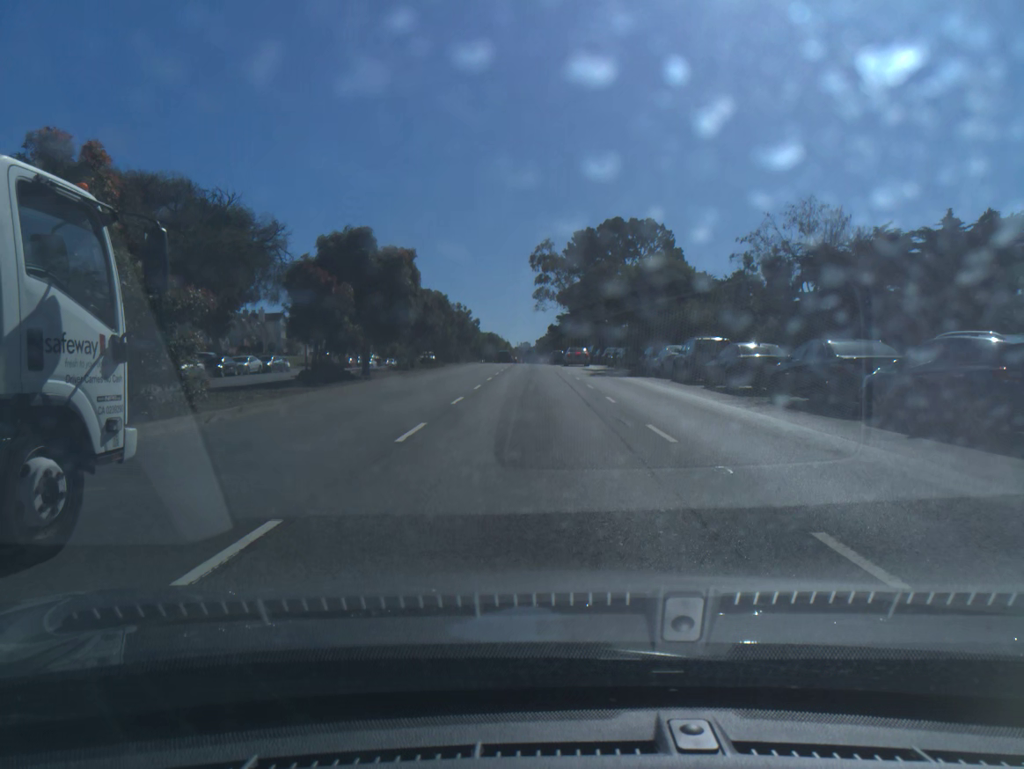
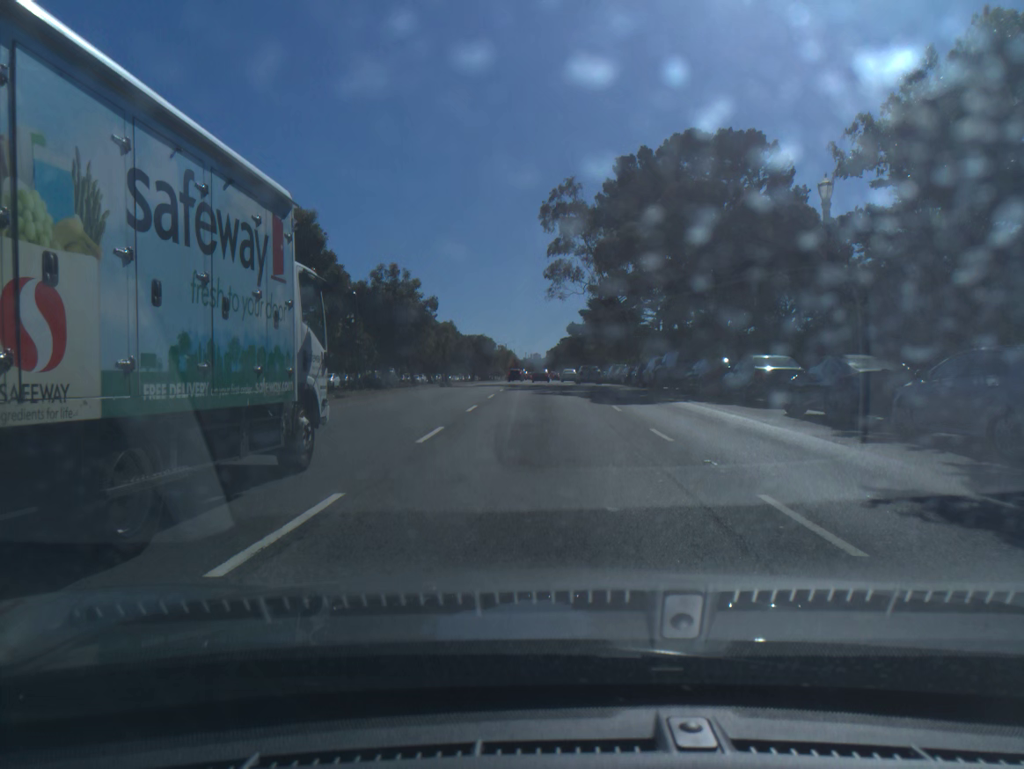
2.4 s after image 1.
(-0.3, +42.0) m; -1°
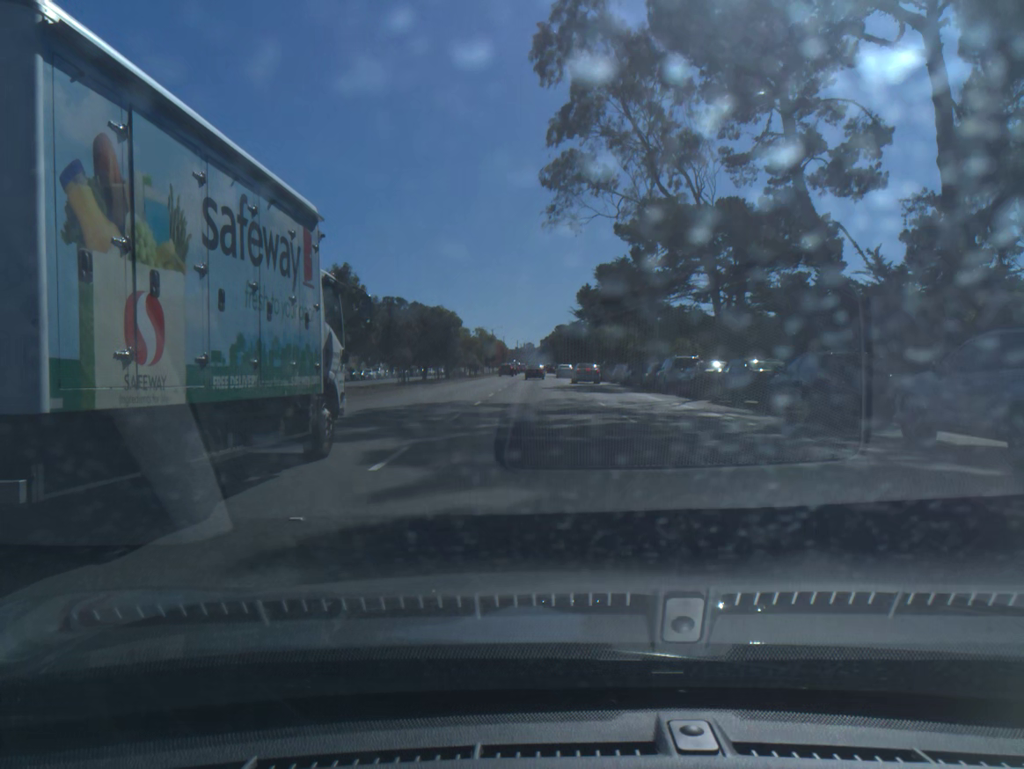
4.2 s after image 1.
(+0.1, +32.2) m; 0°
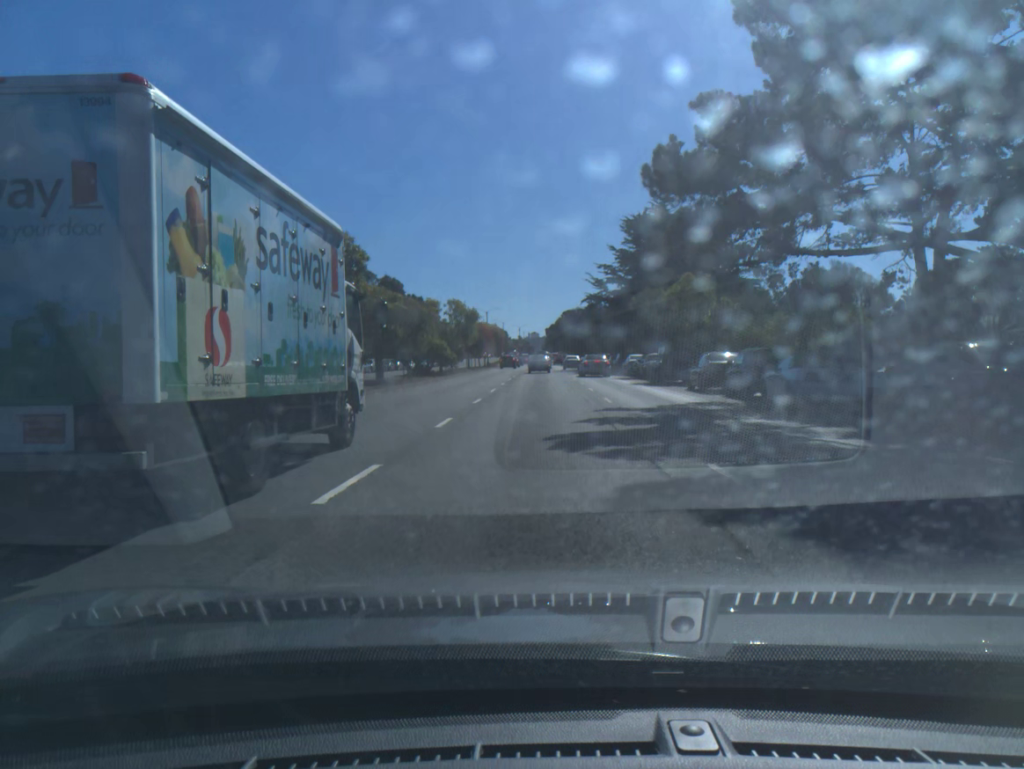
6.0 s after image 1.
(-0.1, +30.5) m; 0°
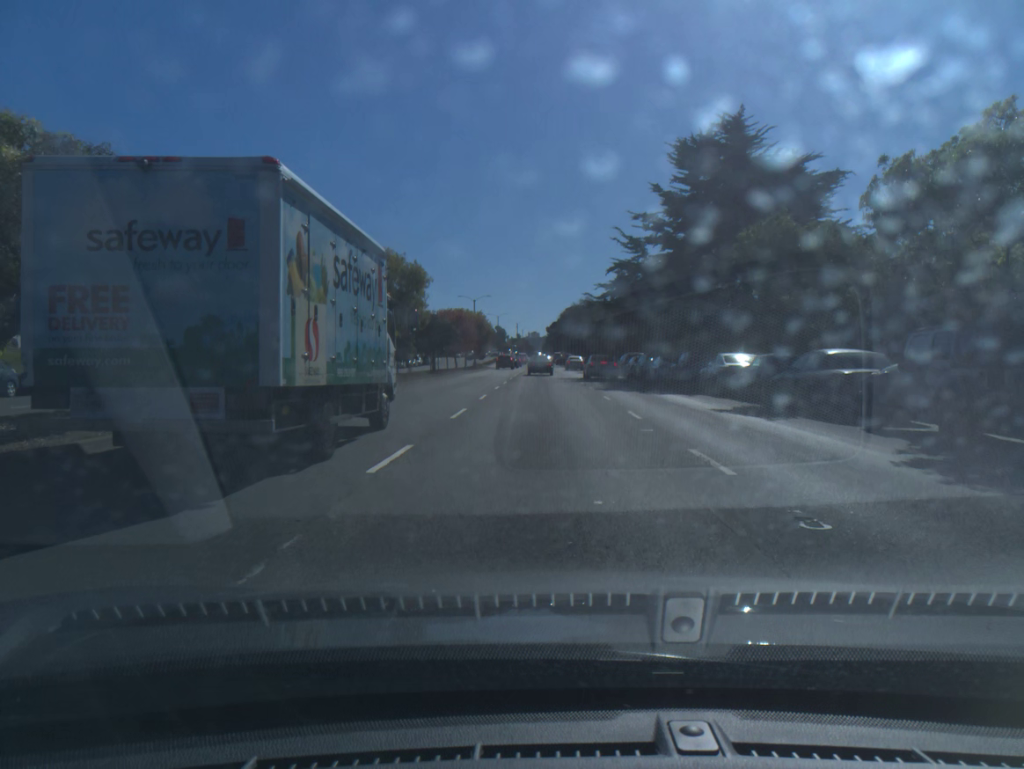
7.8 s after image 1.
(-0.1, +27.7) m; 0°
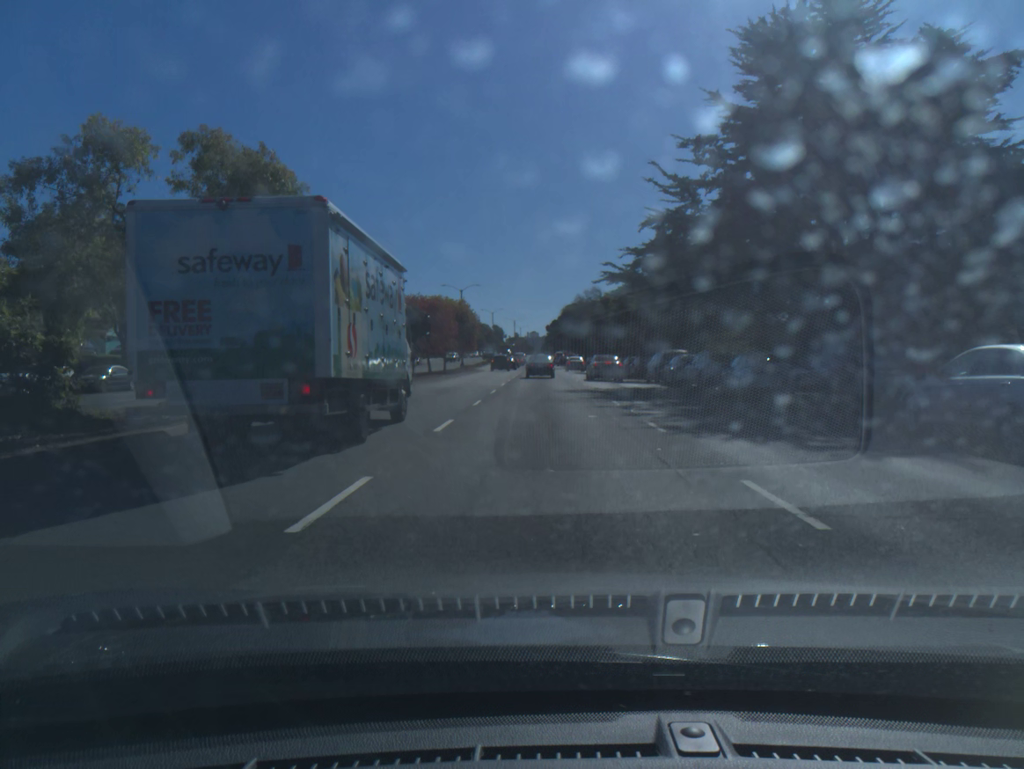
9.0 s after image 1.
(0.0, +17.0) m; 0°
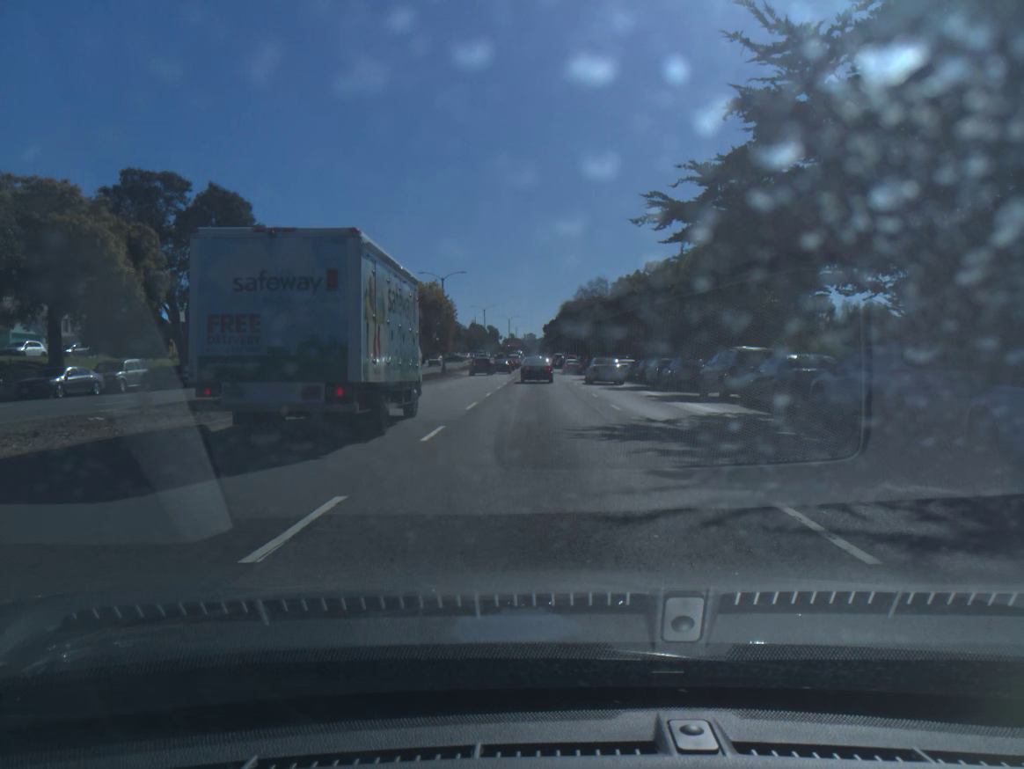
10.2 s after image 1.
(0.0, +15.5) m; 0°
